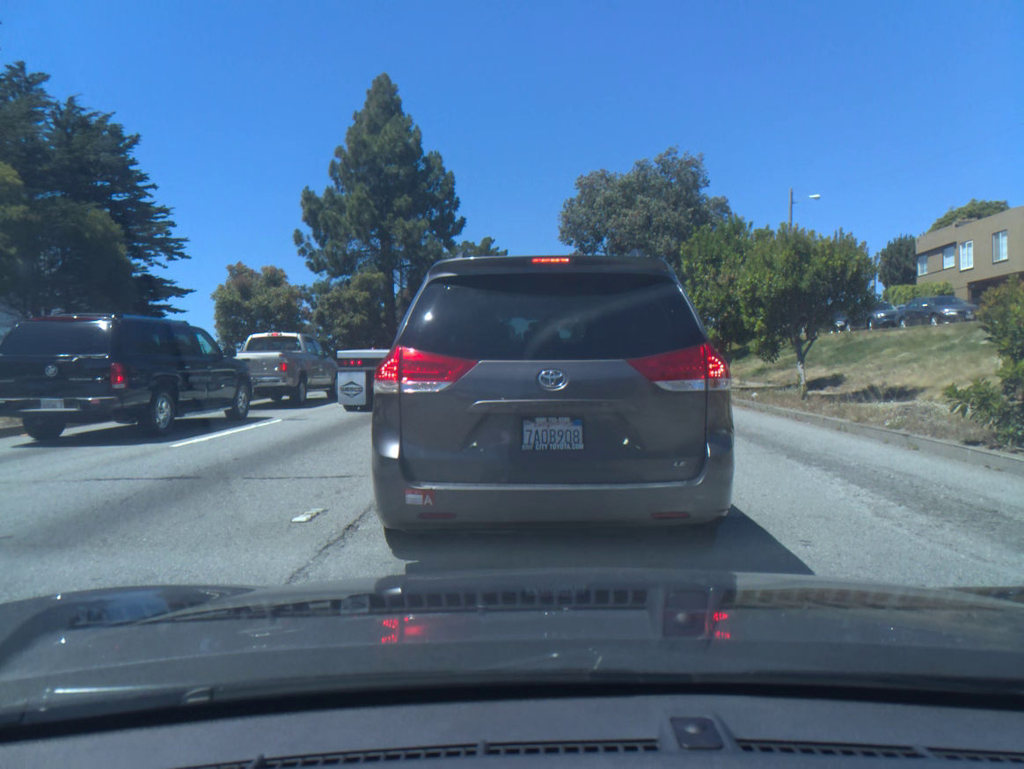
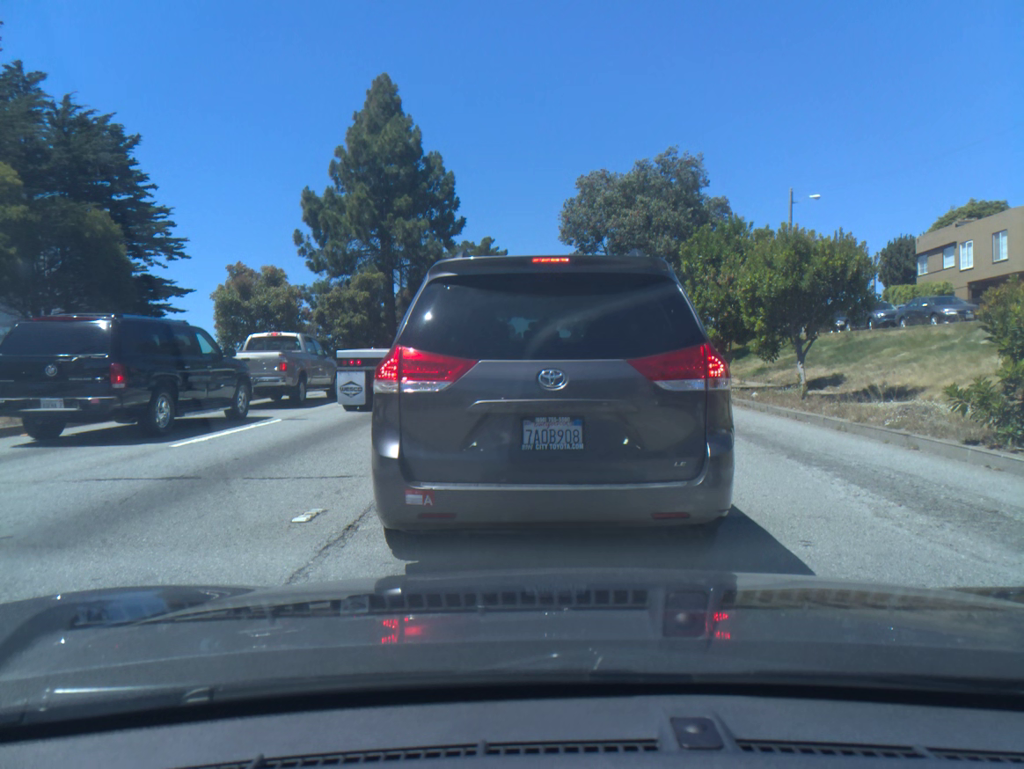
(-0.1, -0.1) m; 0°
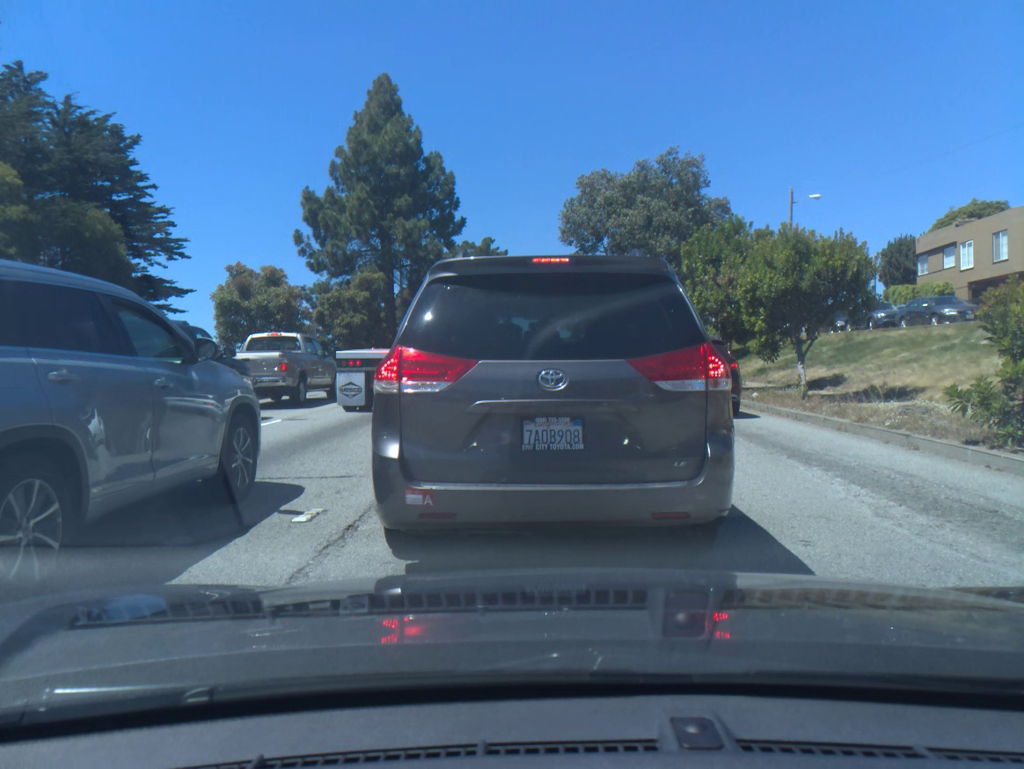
(0.0, -0.1) m; 0°
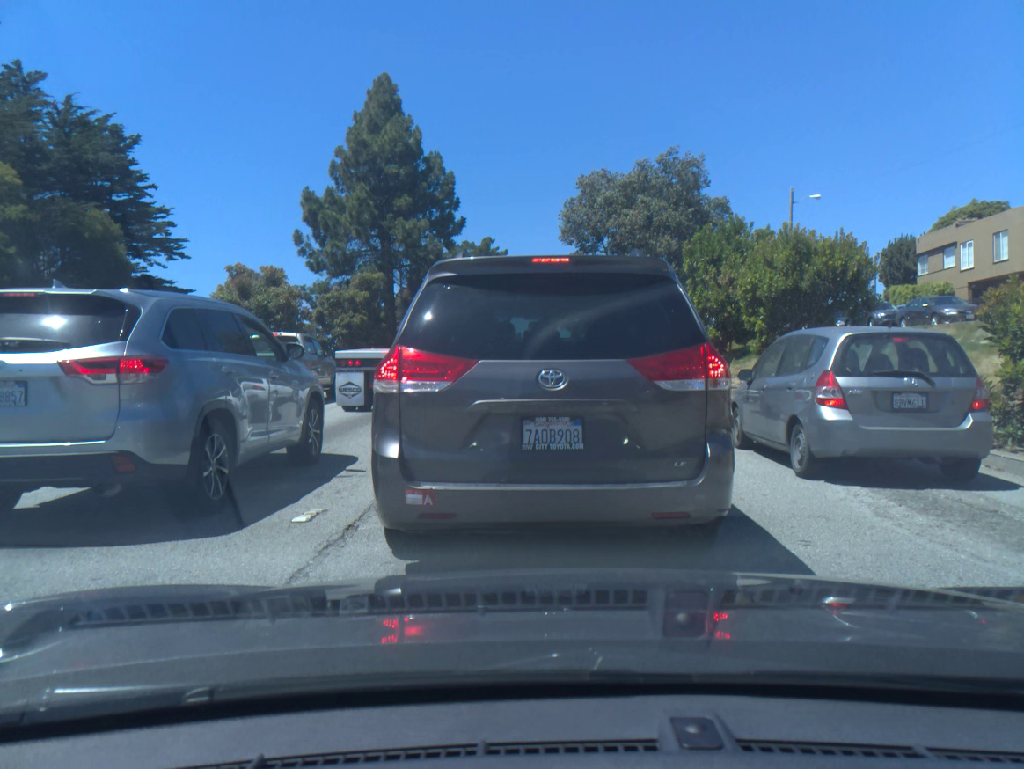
(+0.1, +0.1) m; 0°
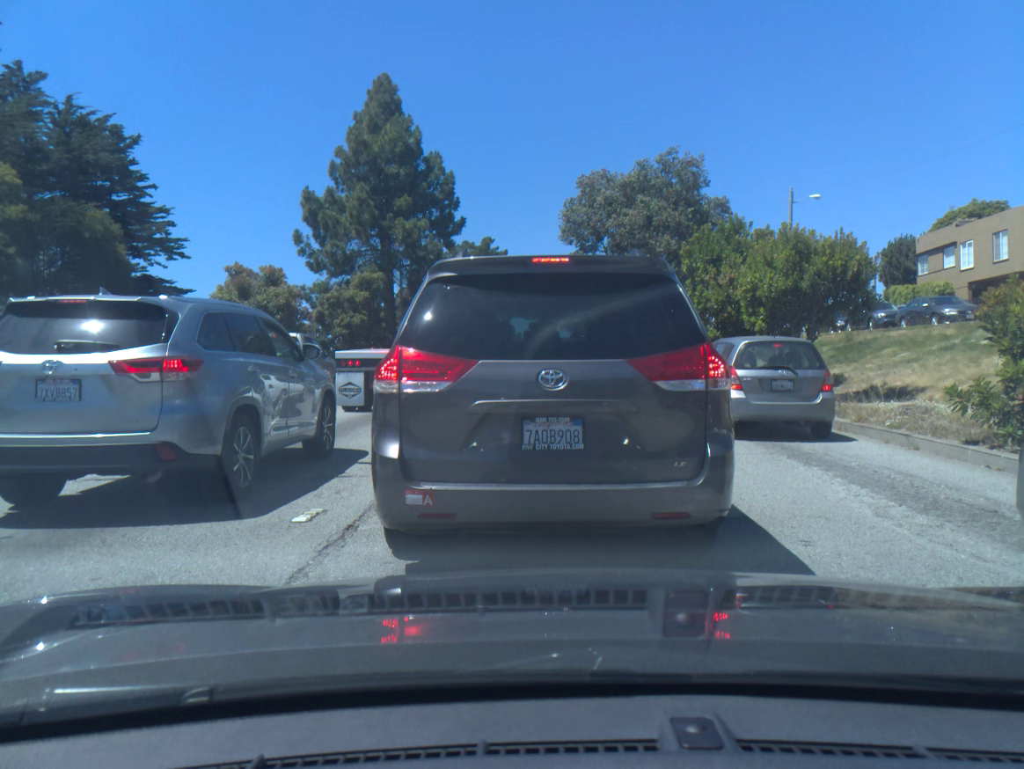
(+0.1, 0.0) m; 0°
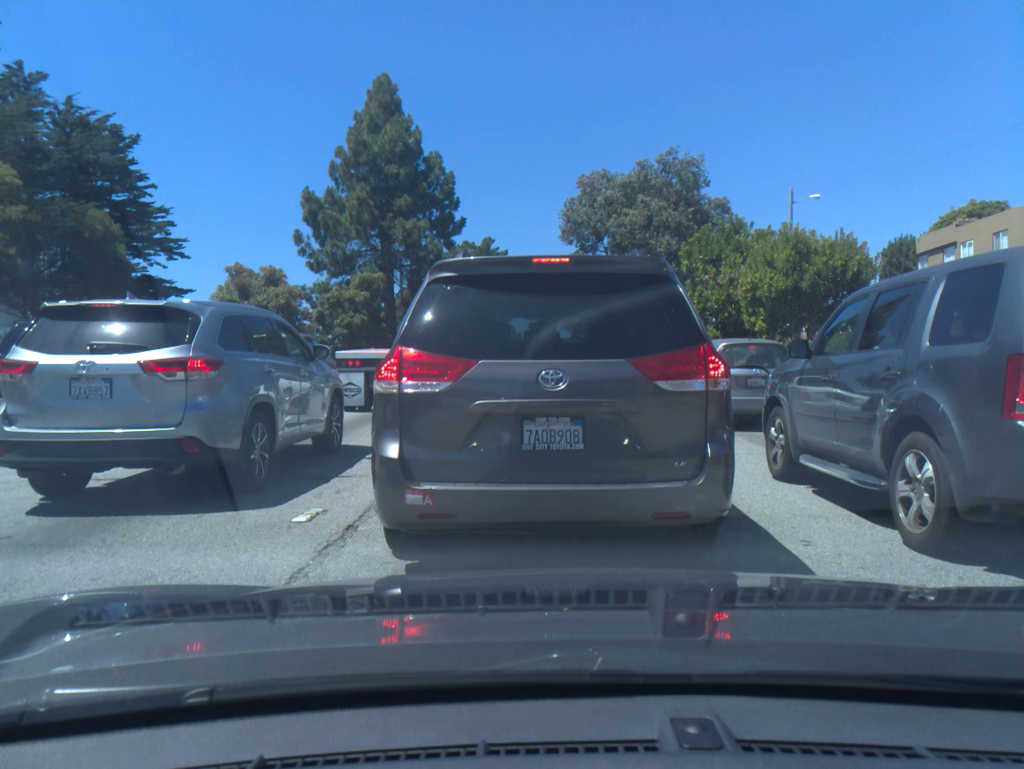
(0.0, 0.0) m; 0°
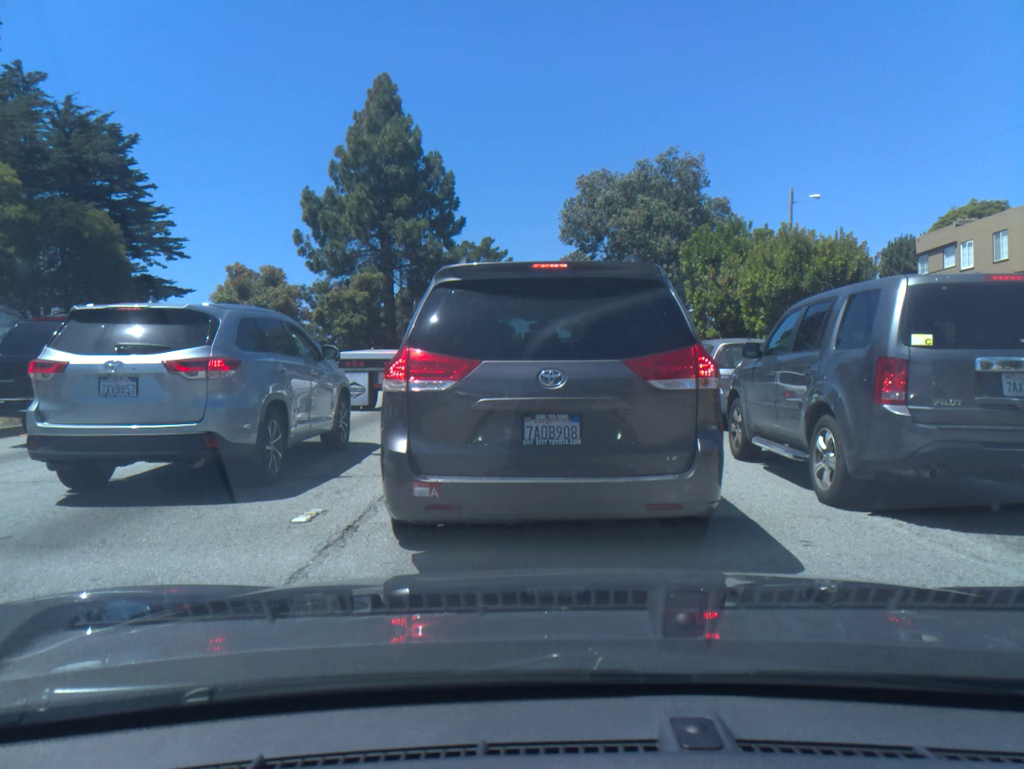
(0.0, -0.1) m; 0°
